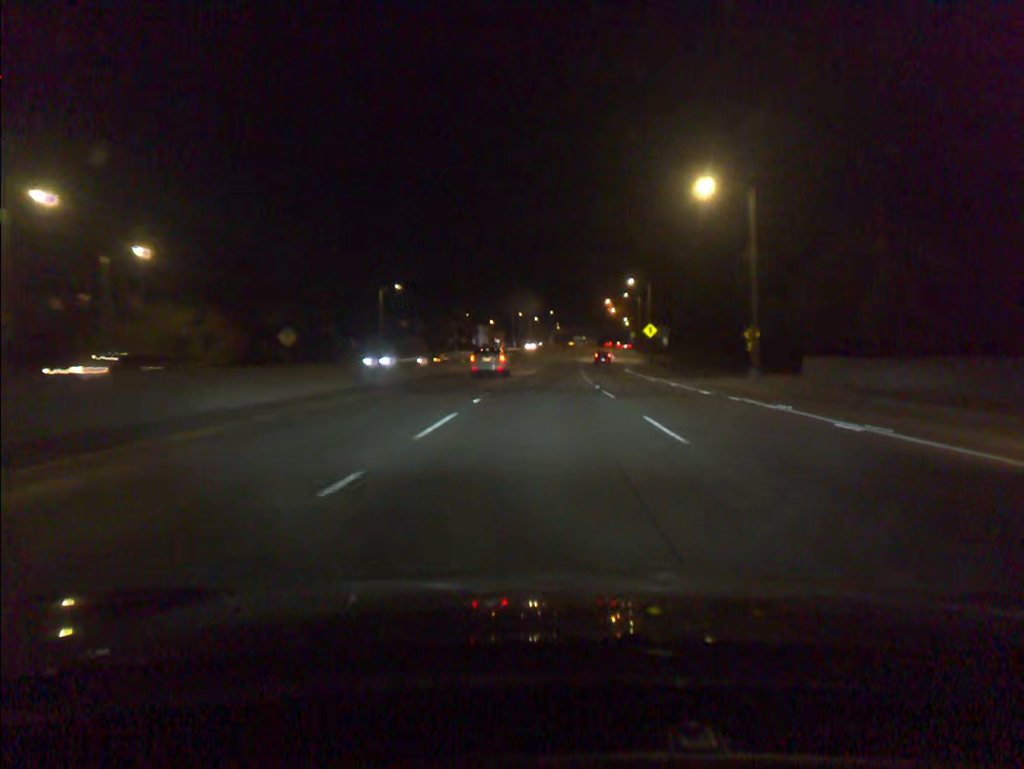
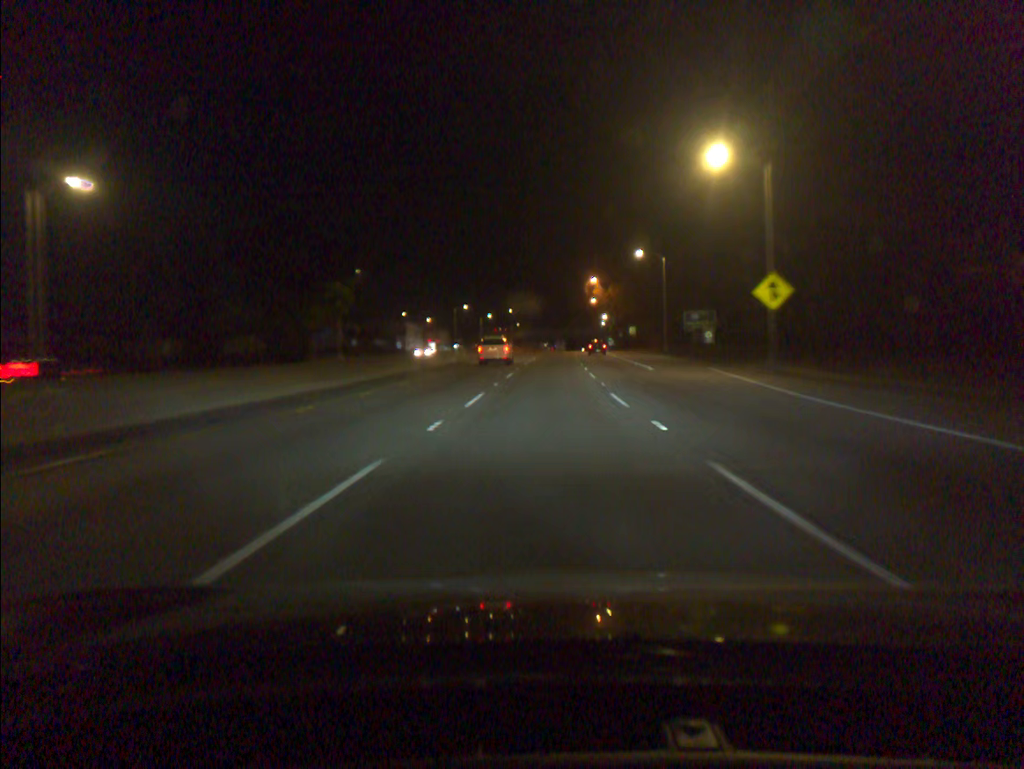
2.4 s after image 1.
(+1.3, +61.2) m; +3°
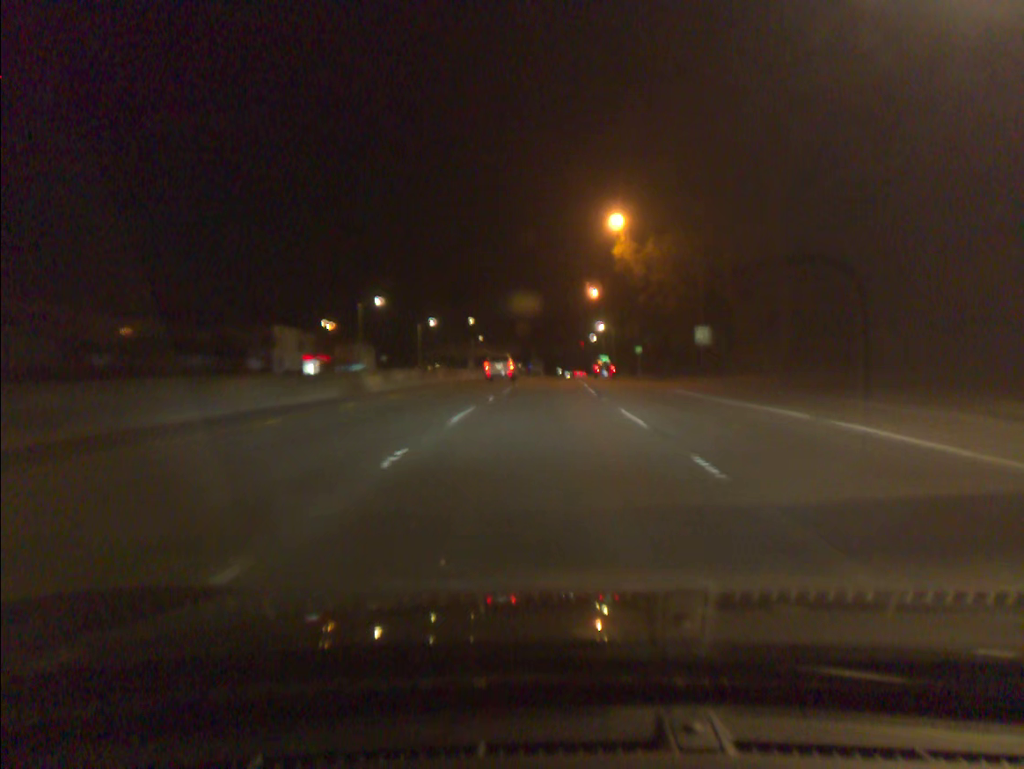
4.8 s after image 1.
(+1.1, +63.0) m; +2°
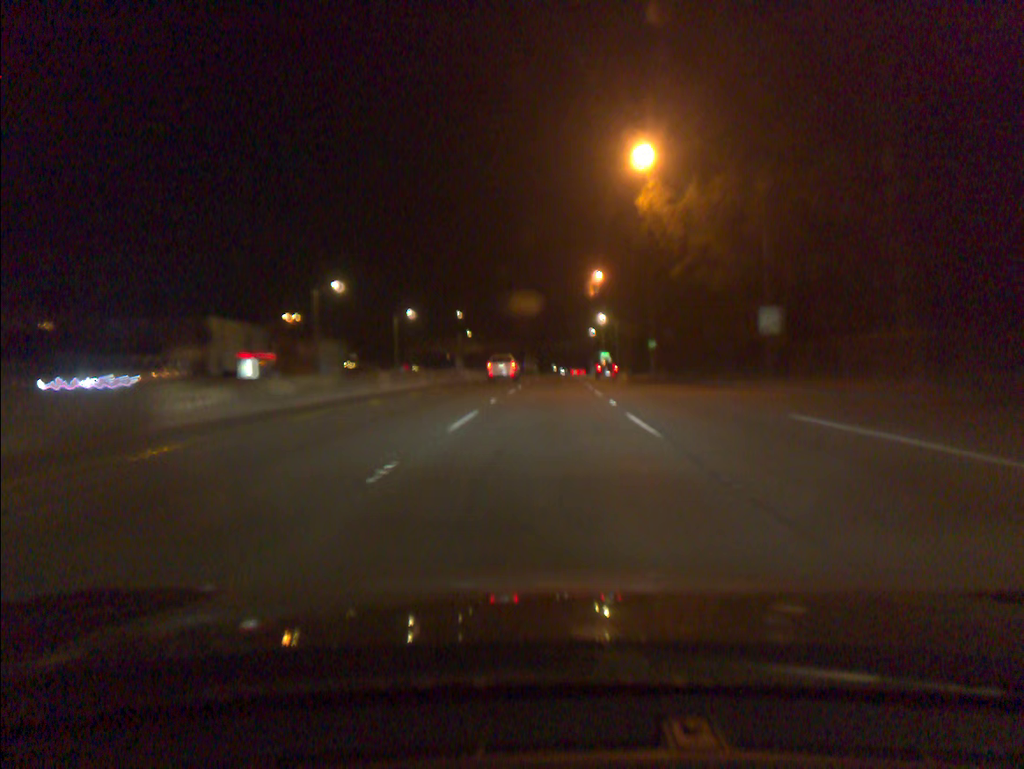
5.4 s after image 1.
(+0.1, +15.9) m; 0°
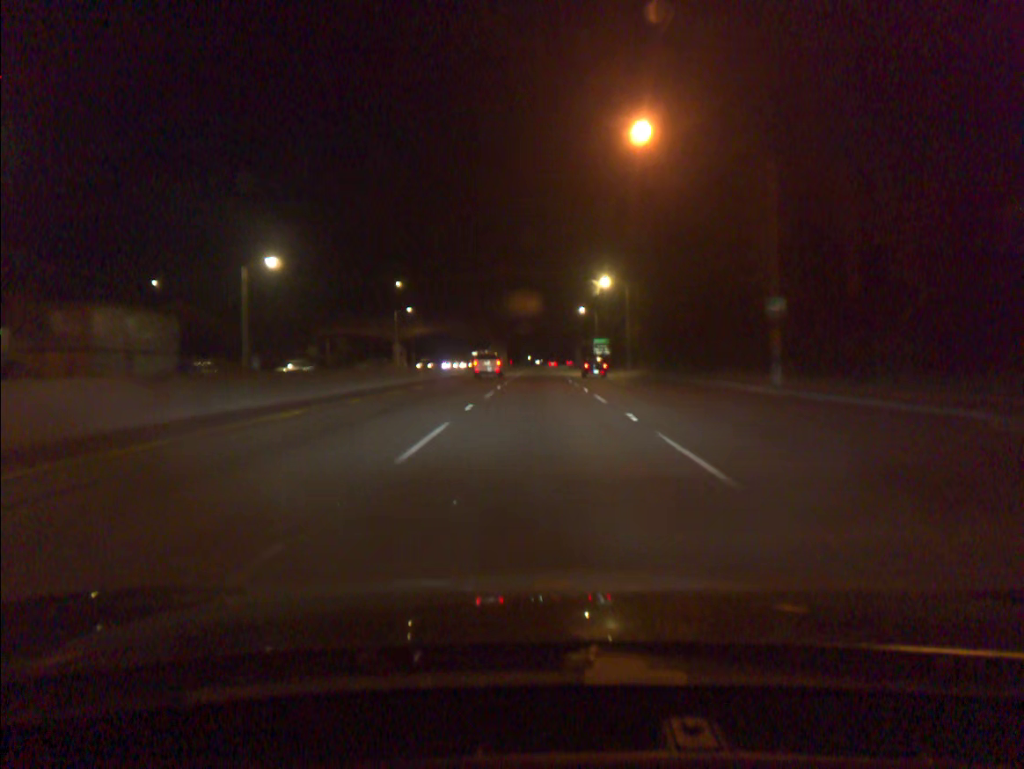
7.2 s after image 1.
(+0.8, +48.6) m; +2°
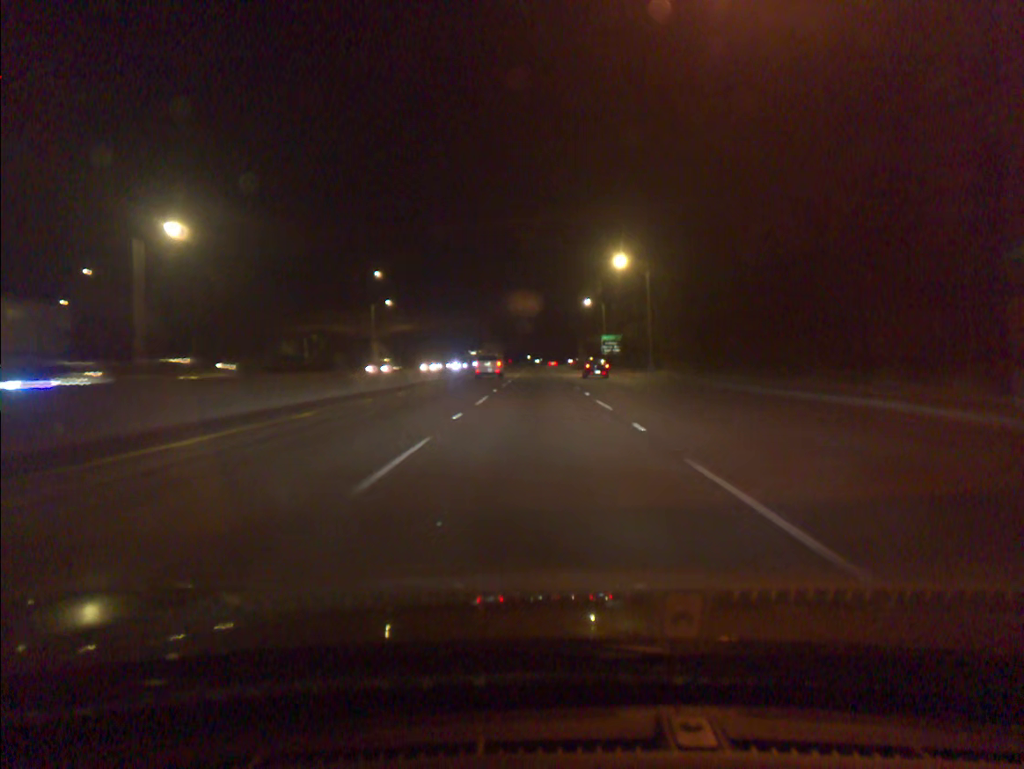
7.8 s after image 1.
(0.0, +16.5) m; 0°
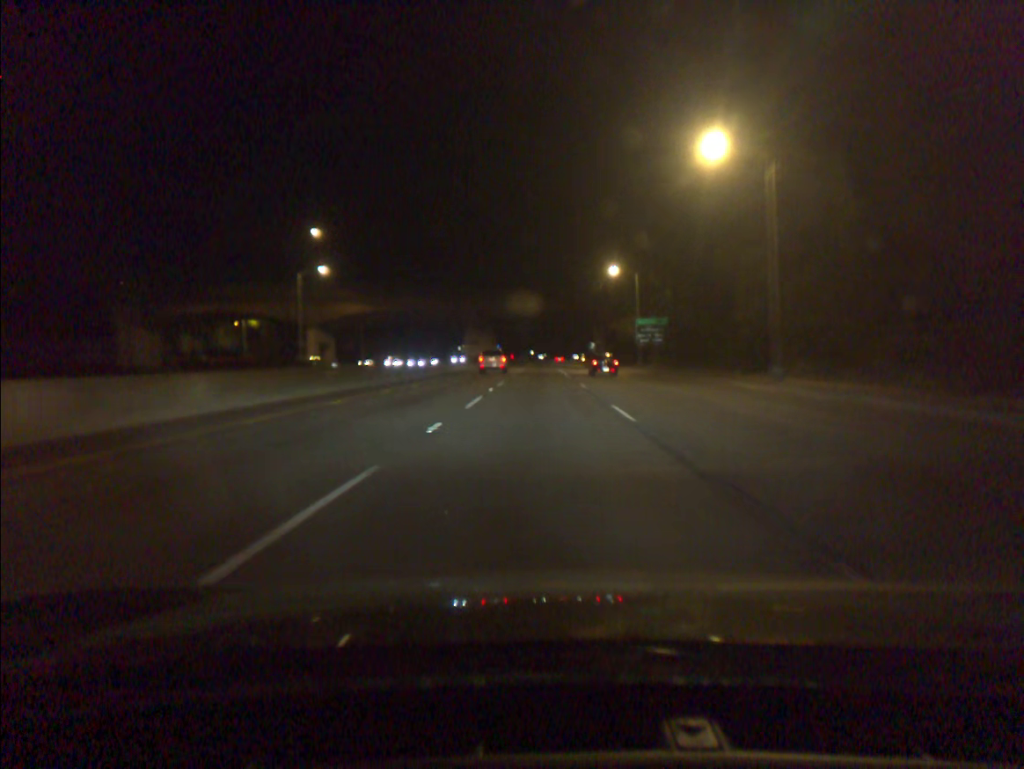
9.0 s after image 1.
(-0.1, +33.6) m; 0°
